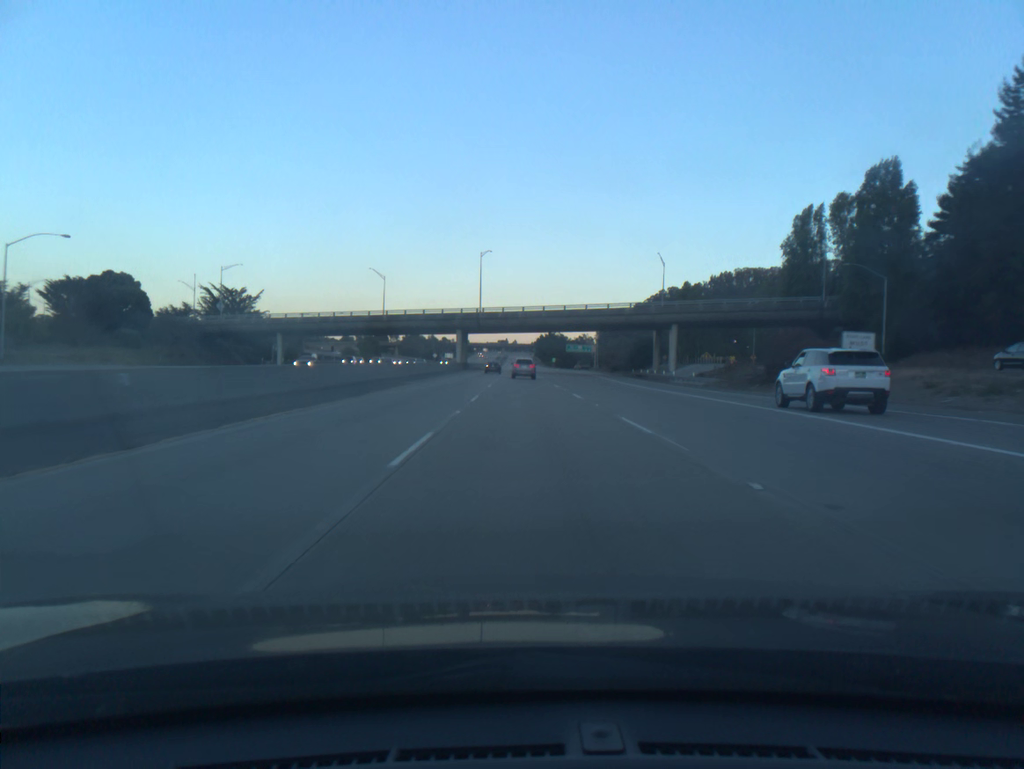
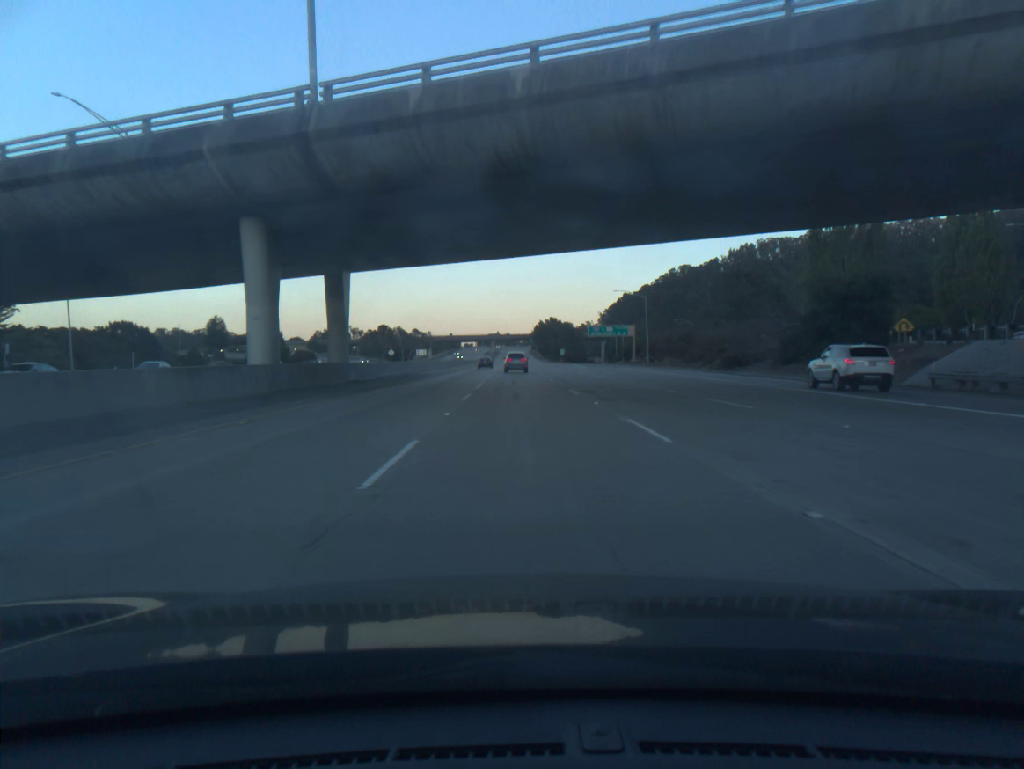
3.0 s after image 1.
(-0.4, +90.8) m; 0°
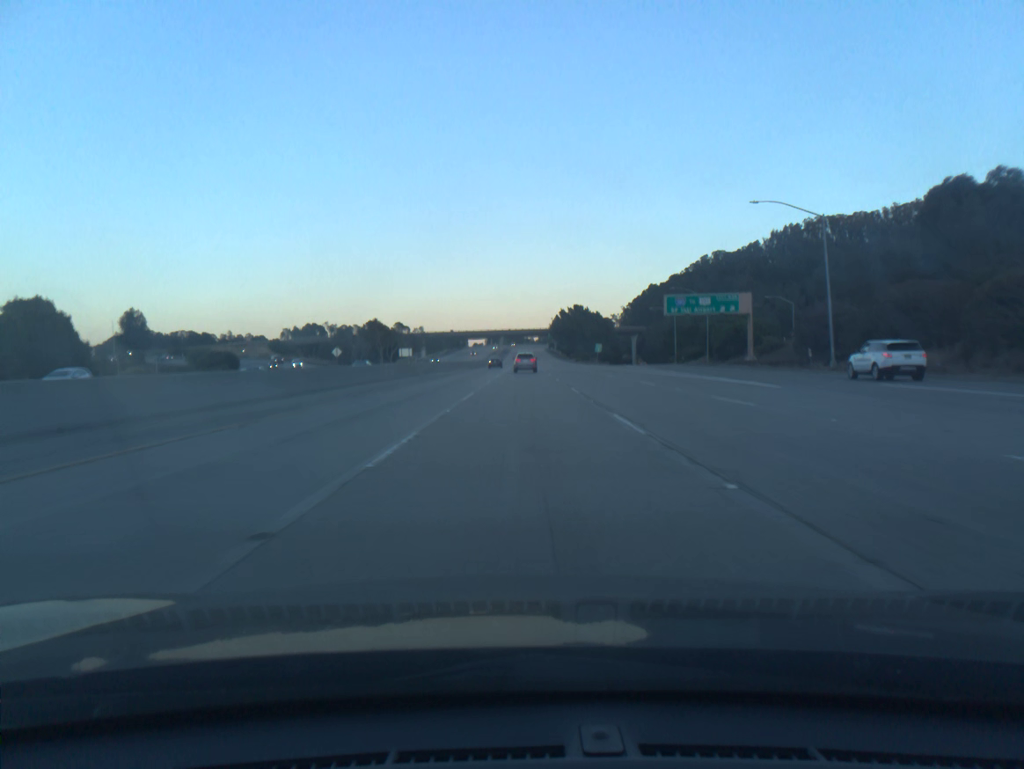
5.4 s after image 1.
(-0.5, +72.9) m; -1°
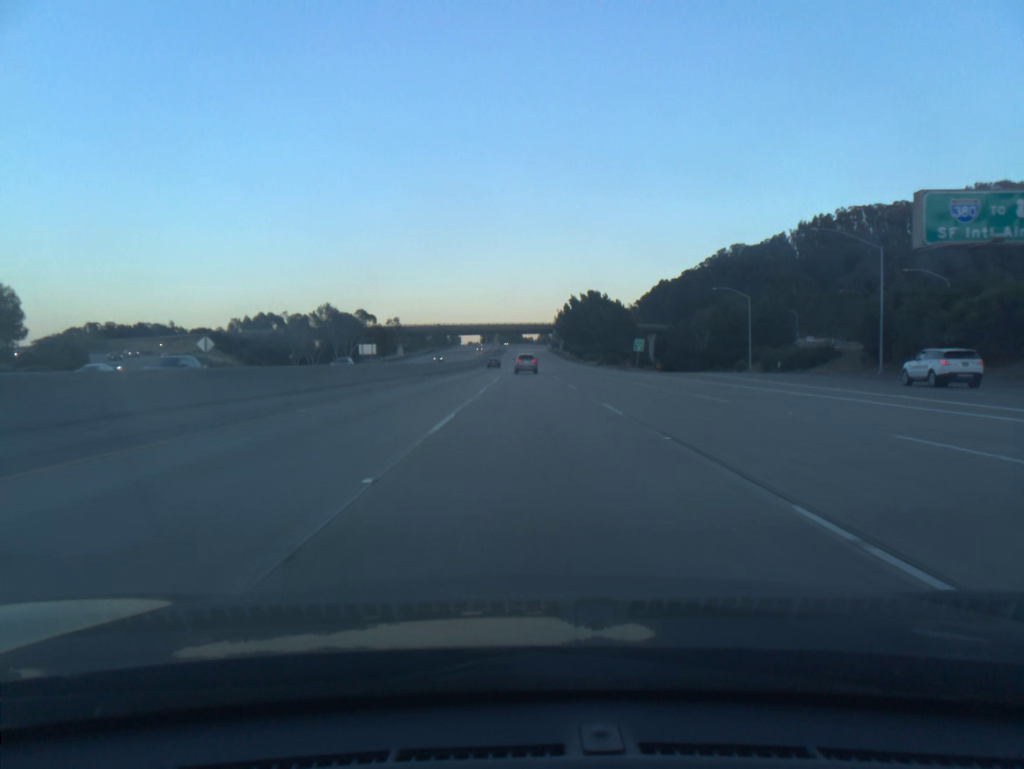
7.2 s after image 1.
(-0.1, +54.9) m; 0°
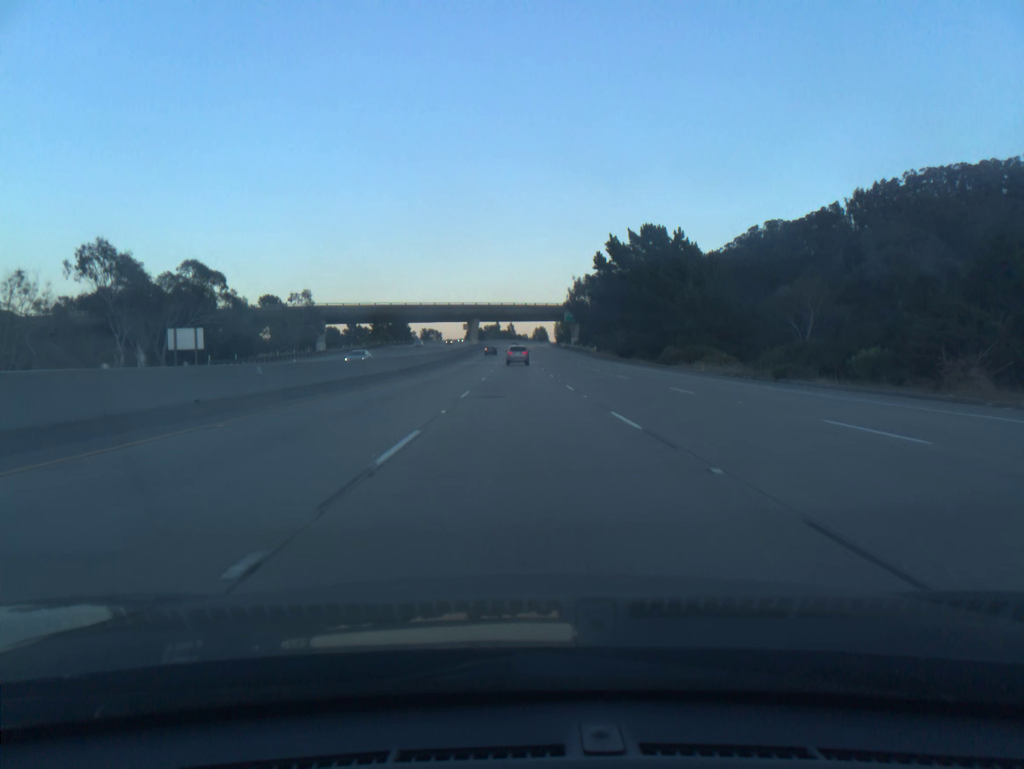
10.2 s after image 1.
(+0.4, +92.1) m; 0°
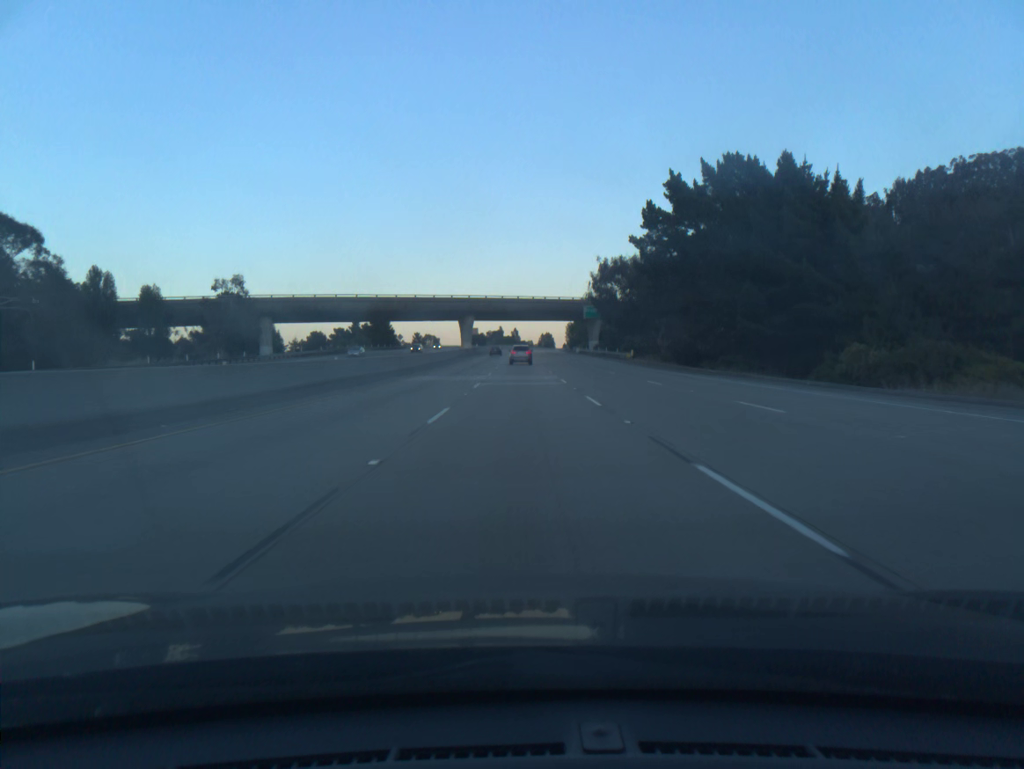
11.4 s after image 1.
(-0.1, +37.0) m; 0°
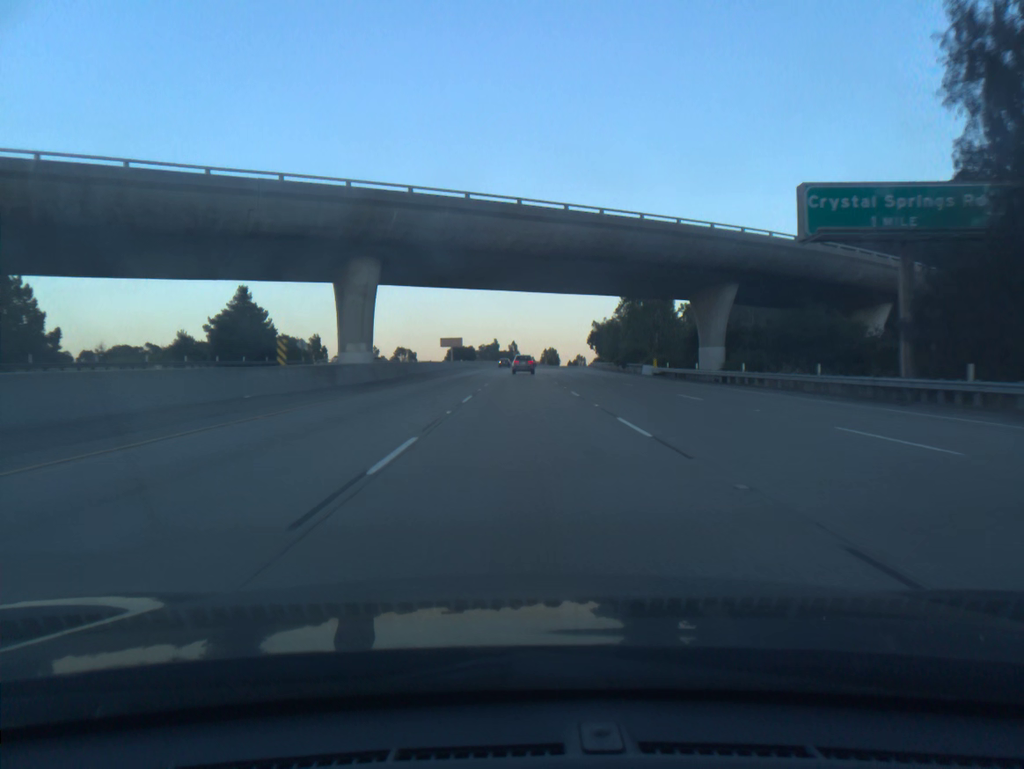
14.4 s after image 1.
(-0.1, +92.0) m; 0°
